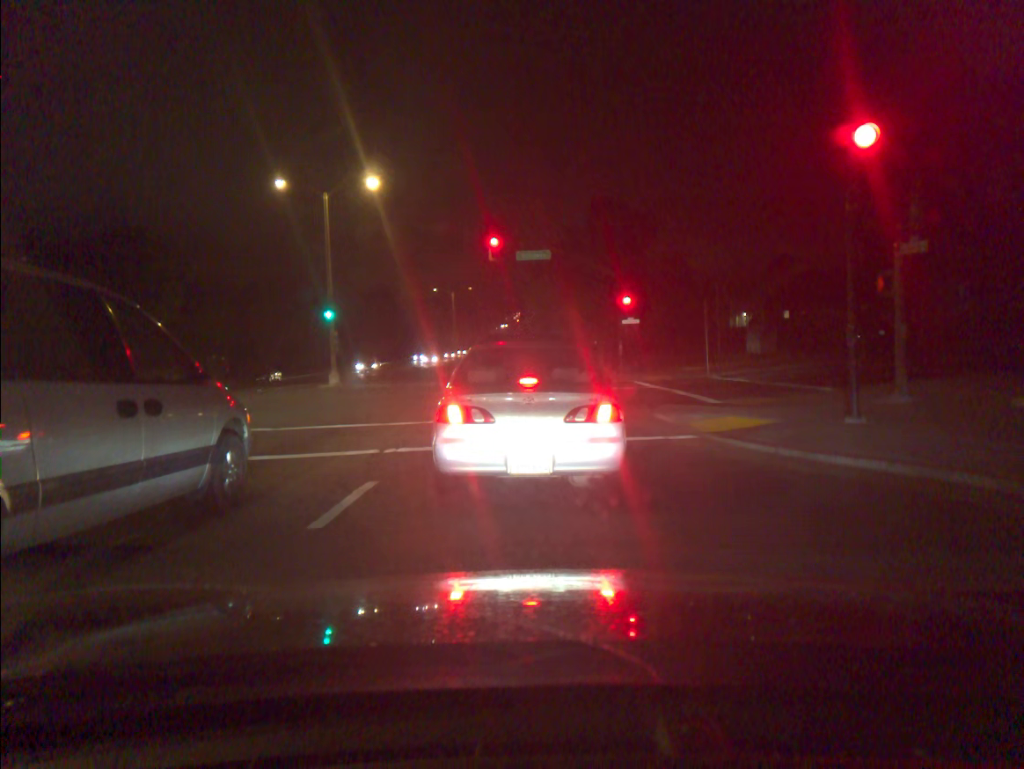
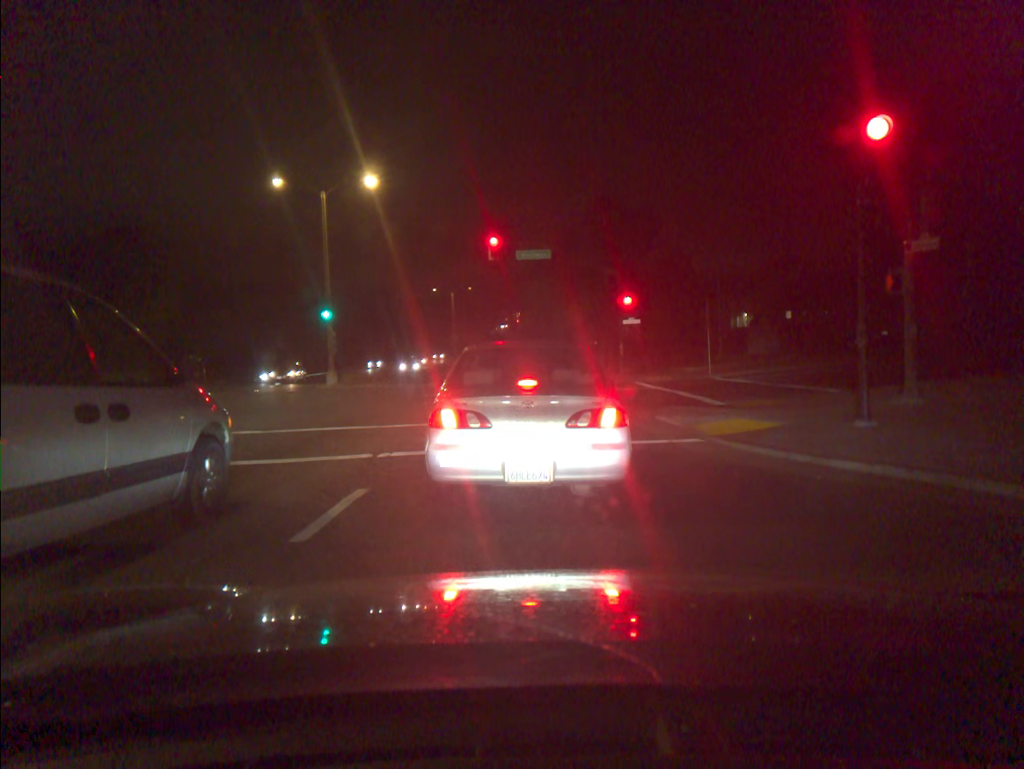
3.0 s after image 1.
(0.0, +0.4) m; 0°
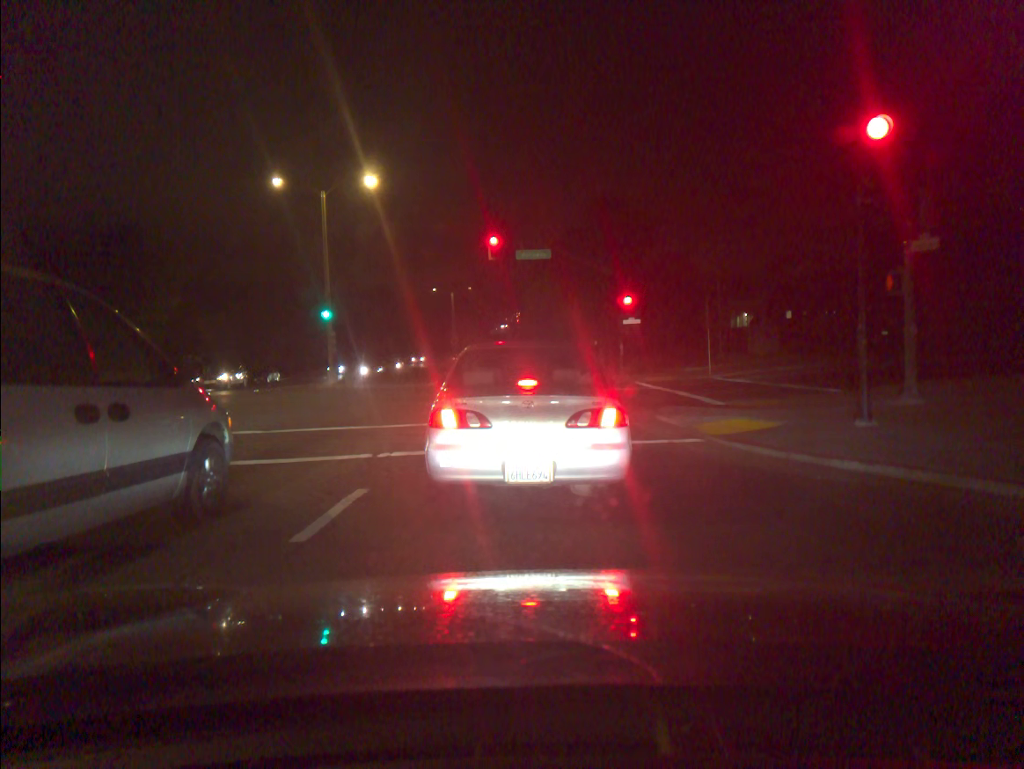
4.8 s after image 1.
(0.0, 0.0) m; 0°
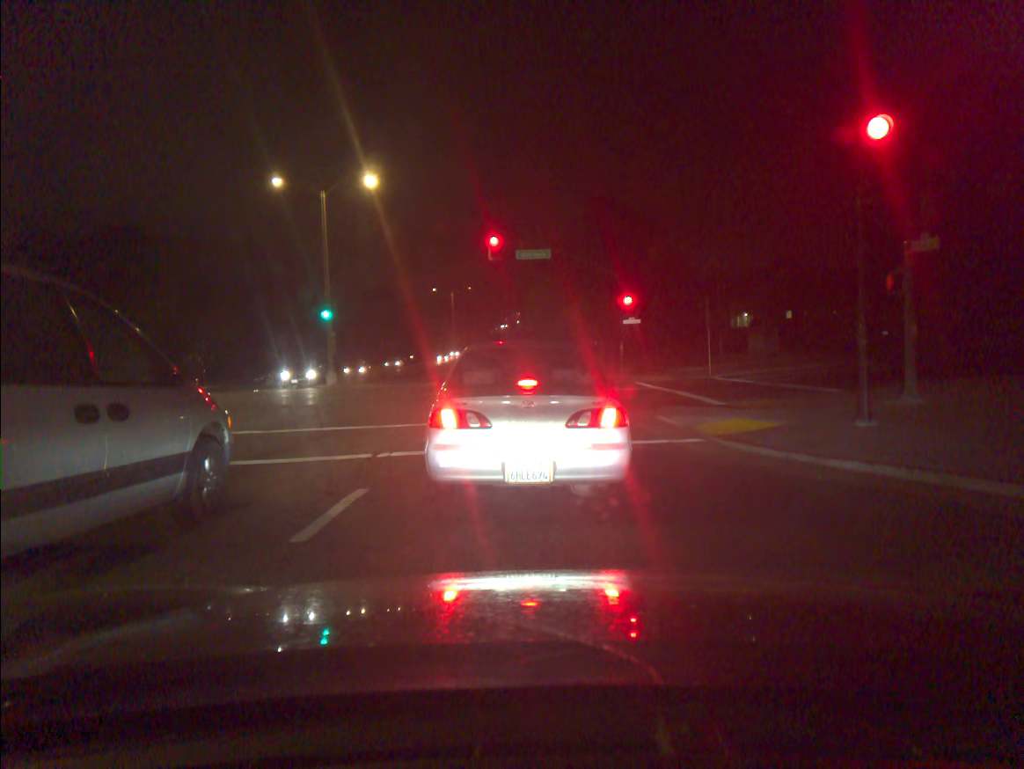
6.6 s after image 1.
(0.0, 0.0) m; 0°
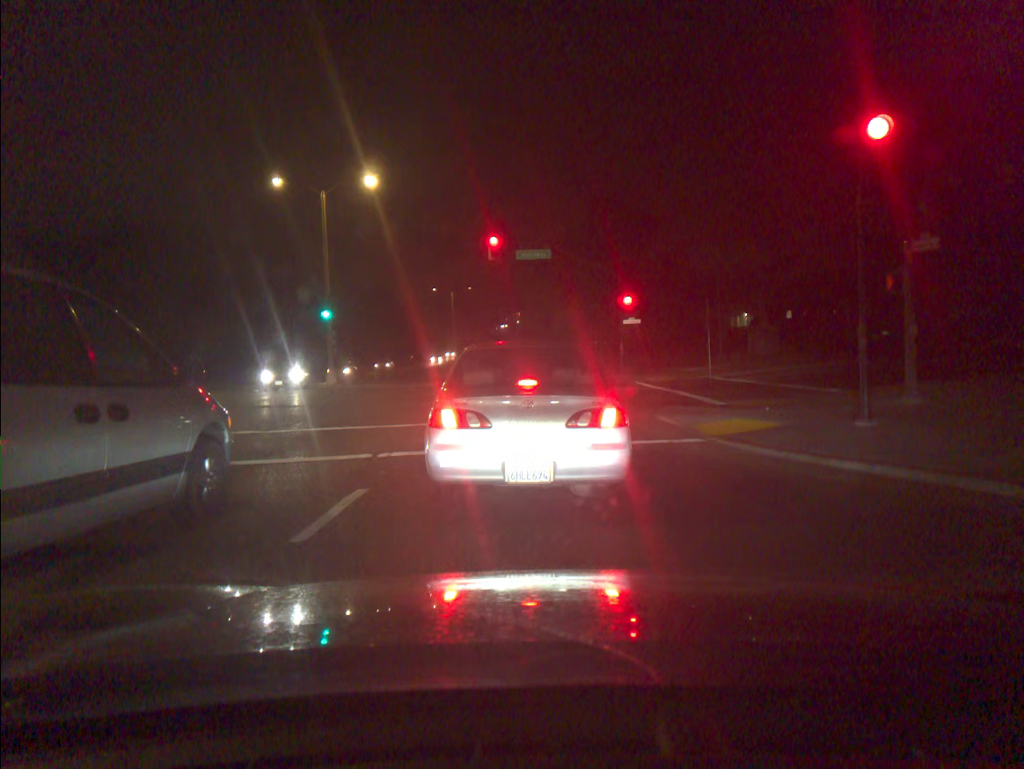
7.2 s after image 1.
(0.0, 0.0) m; 0°
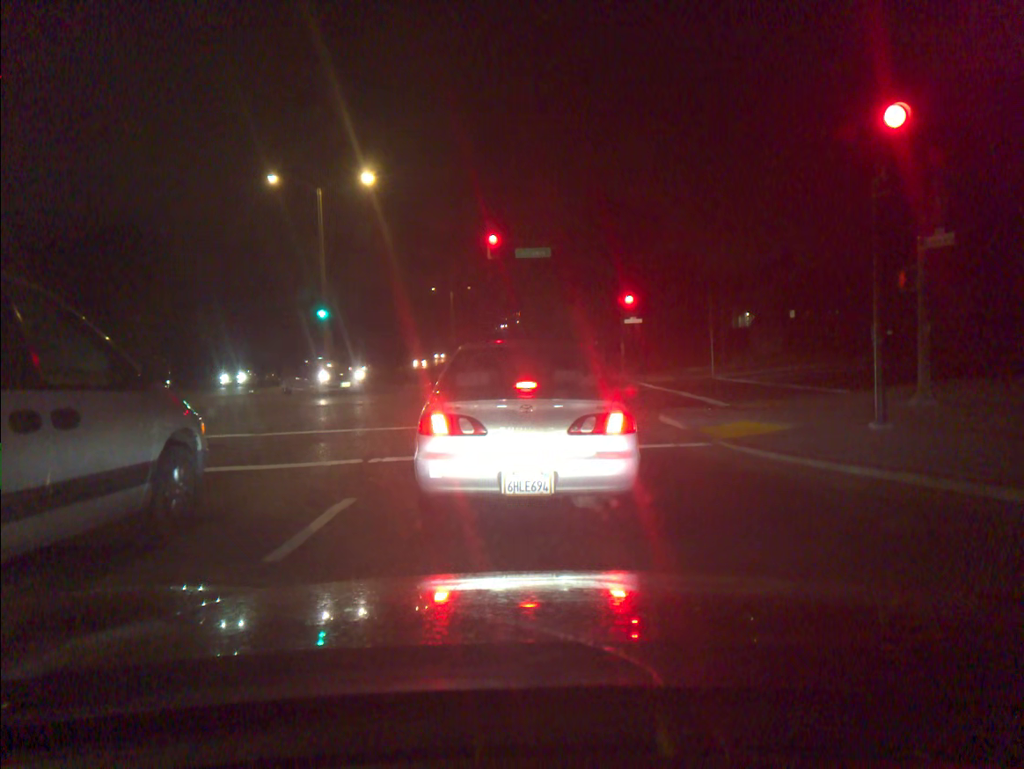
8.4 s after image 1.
(0.0, +0.4) m; 0°
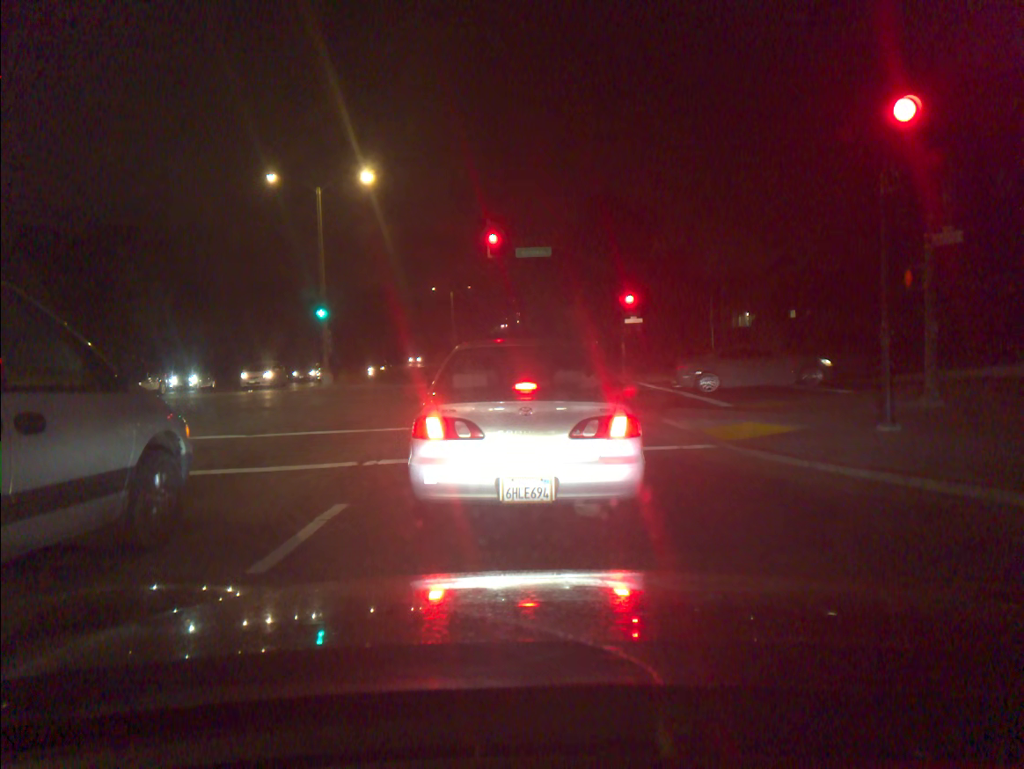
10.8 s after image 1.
(0.0, +0.3) m; 0°
